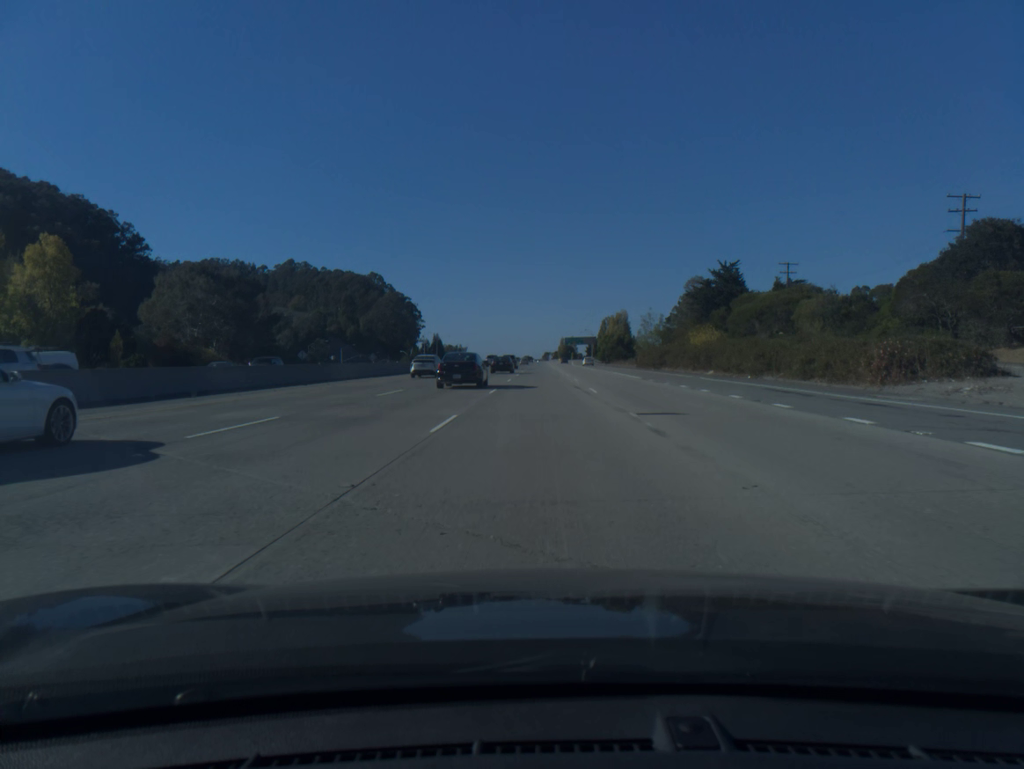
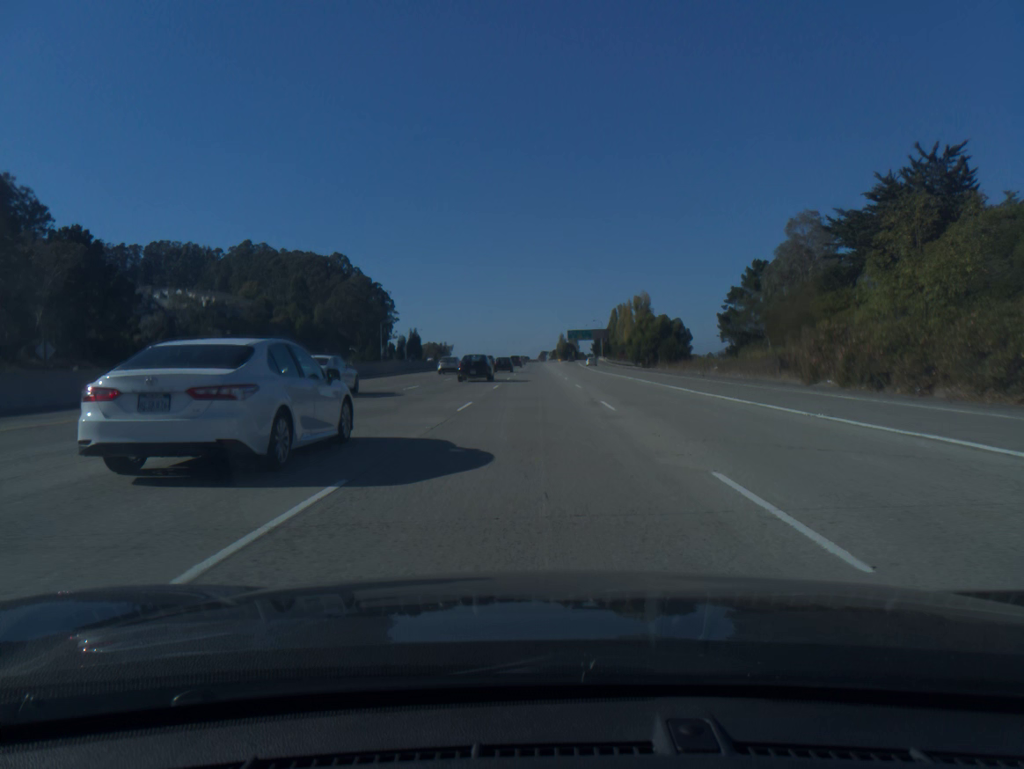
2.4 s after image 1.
(+0.2, +67.1) m; 0°
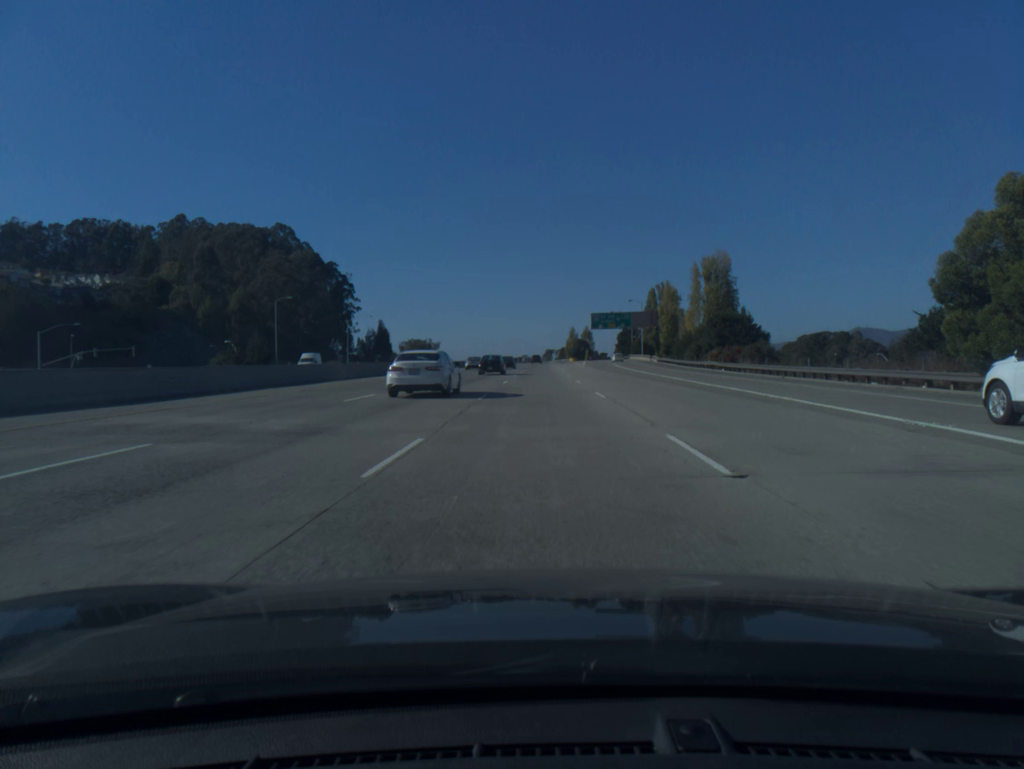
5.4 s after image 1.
(-0.3, +84.0) m; 0°
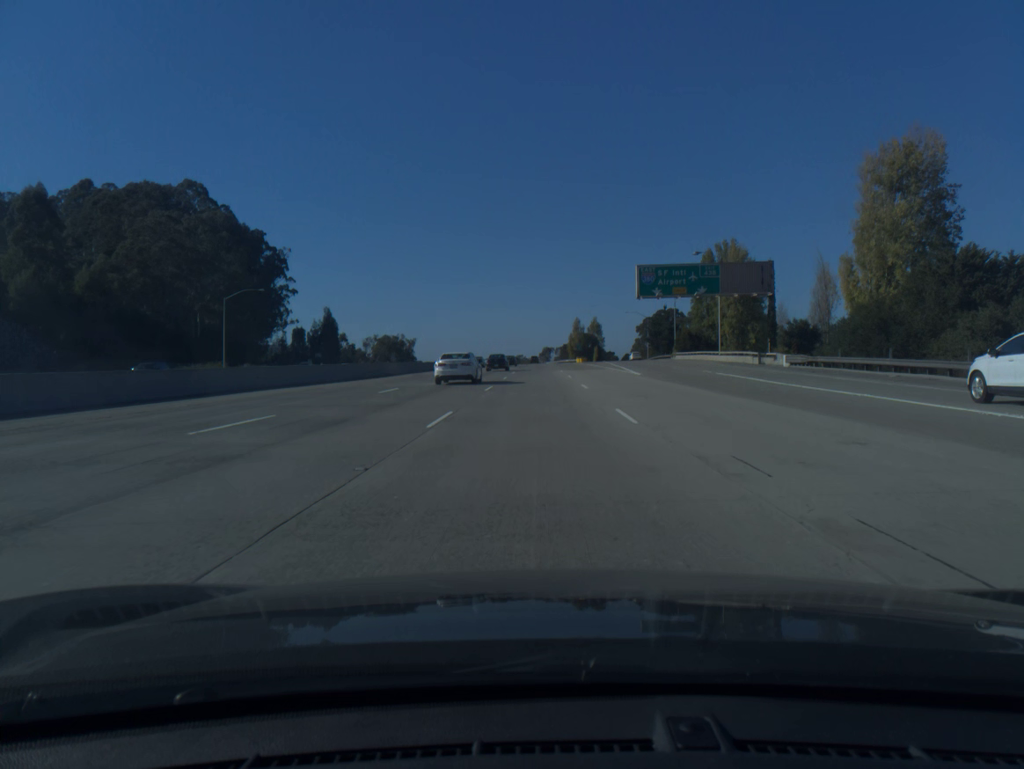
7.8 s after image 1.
(+0.2, +67.2) m; 0°
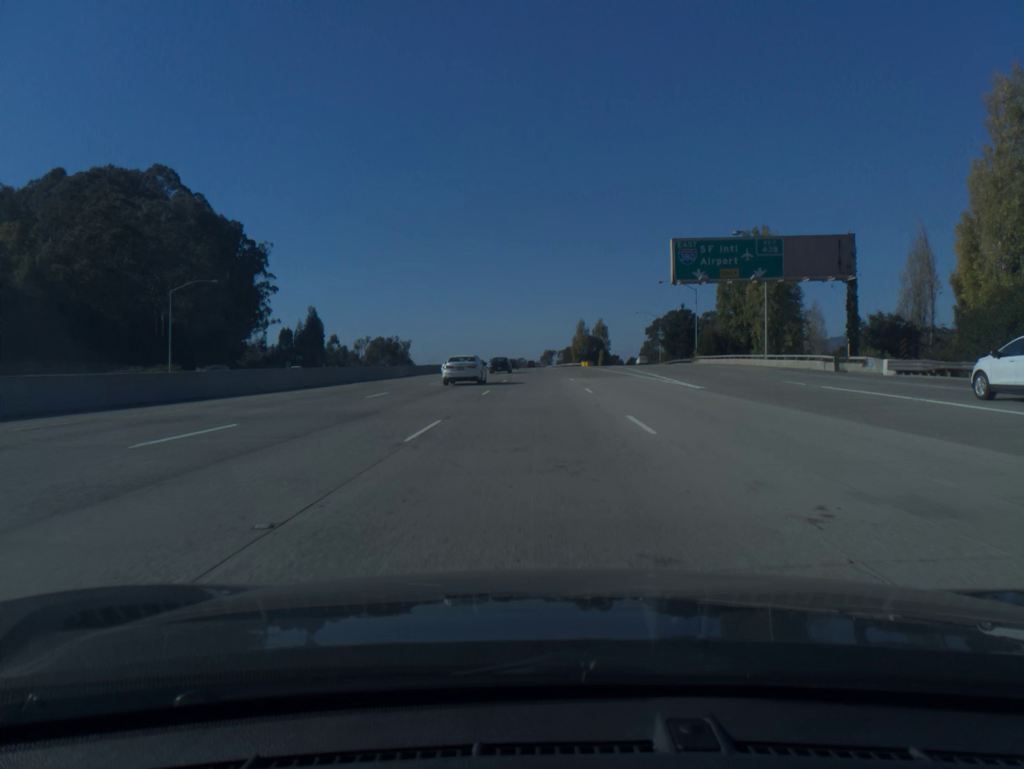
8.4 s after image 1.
(0.0, +16.8) m; 0°
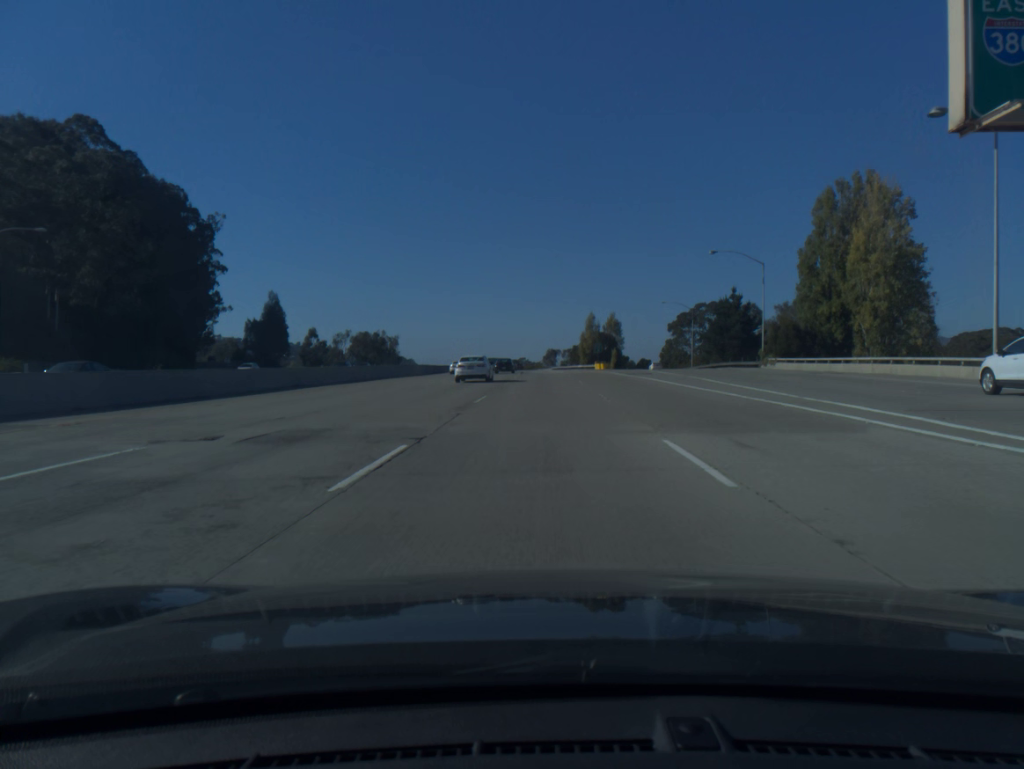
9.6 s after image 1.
(0.0, +33.5) m; 0°
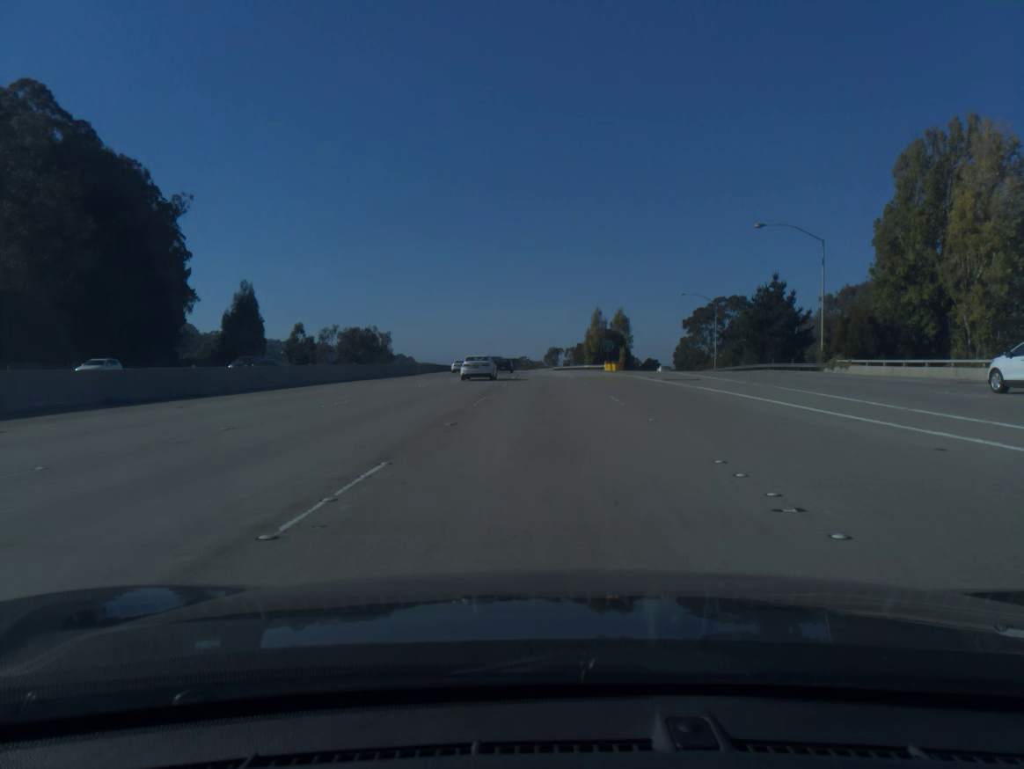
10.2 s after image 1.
(0.0, +16.7) m; 0°
